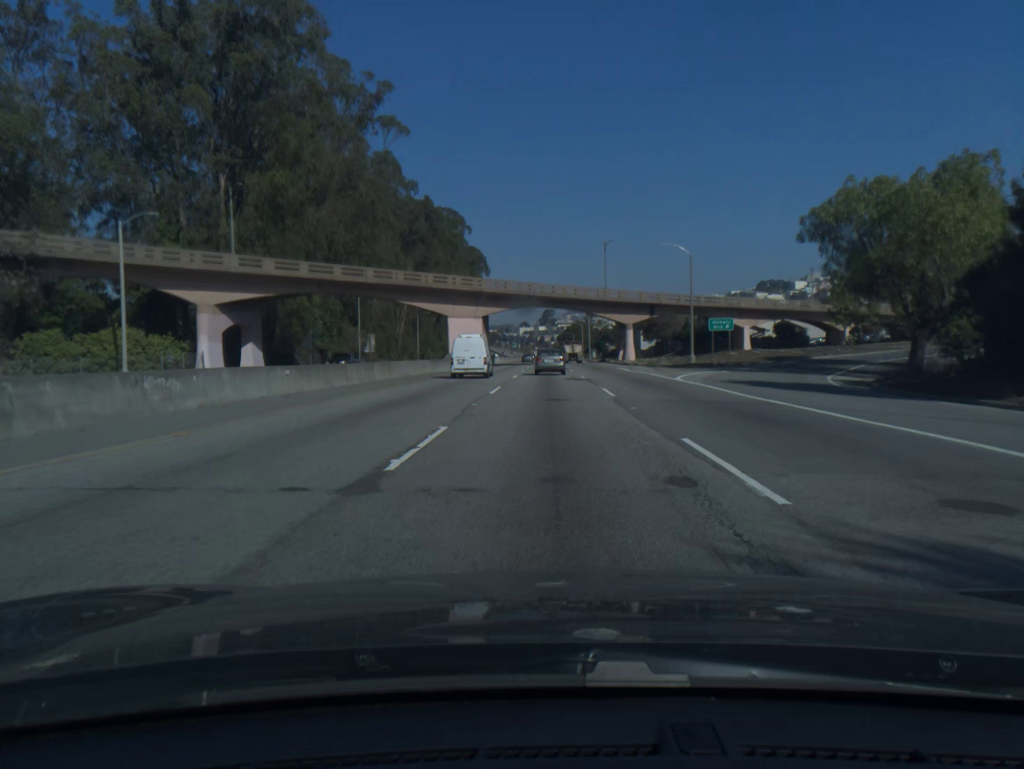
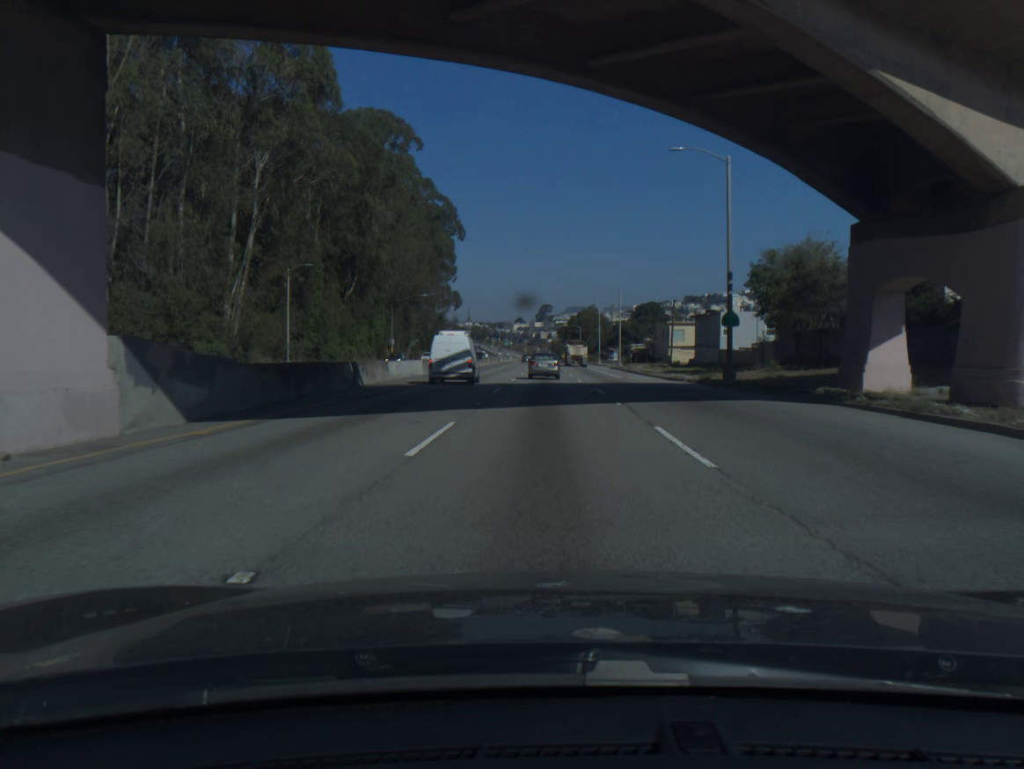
(+0.5, +72.3) m; 0°
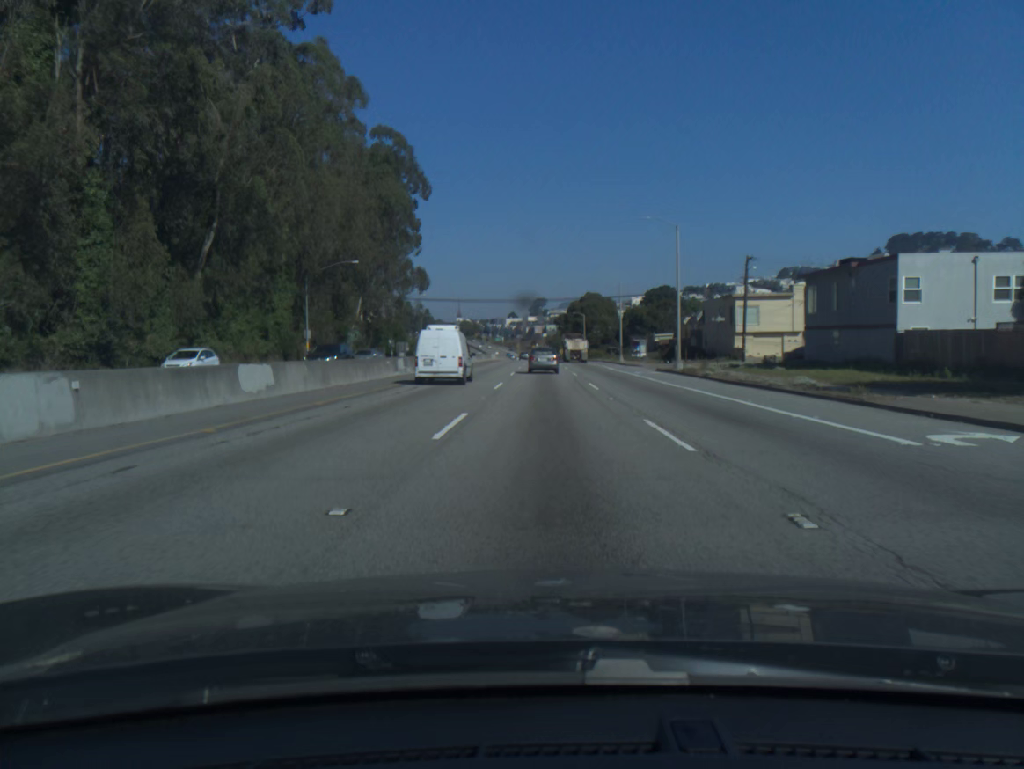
(+0.1, +42.5) m; 0°
